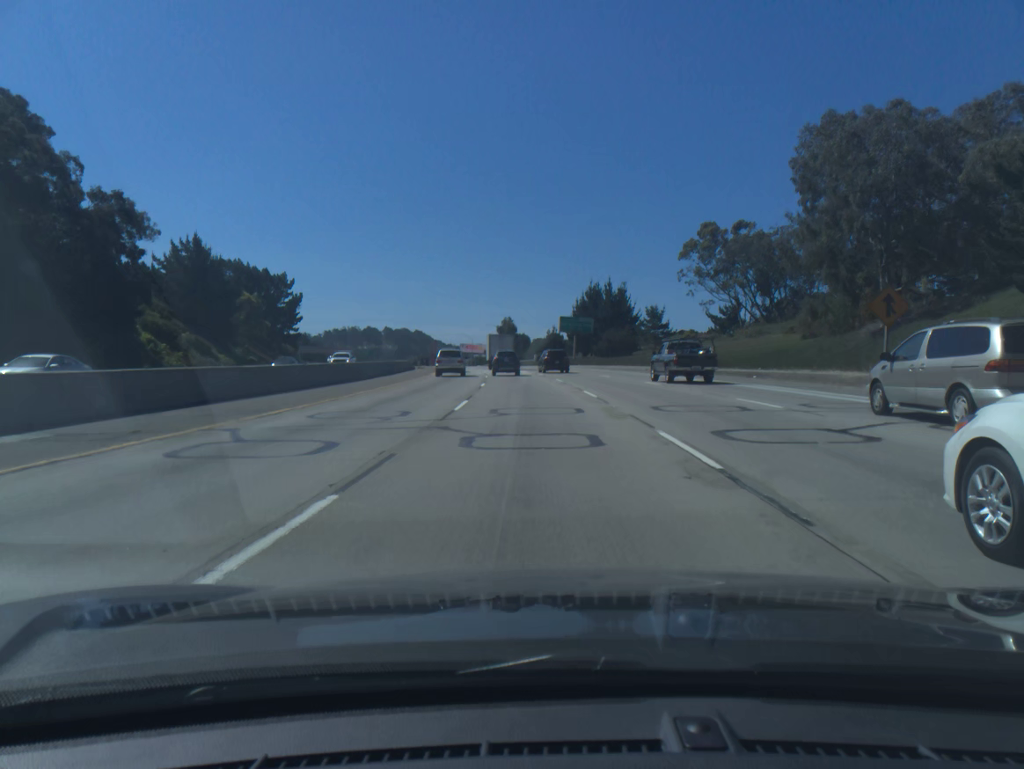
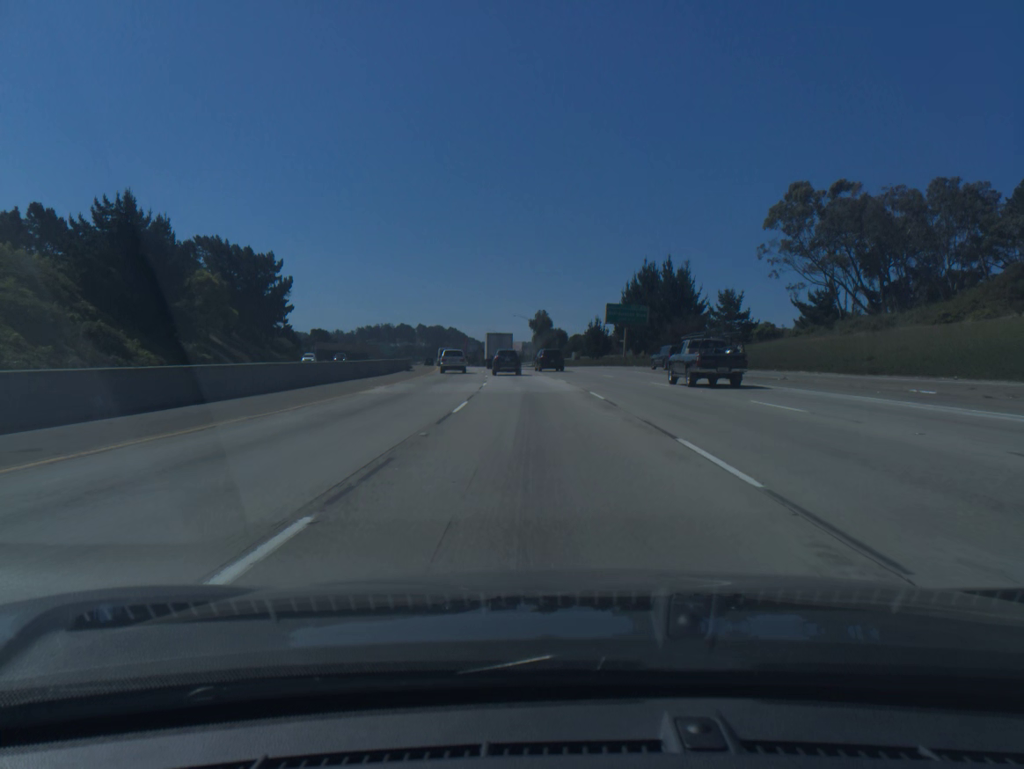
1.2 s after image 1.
(-0.7, +29.9) m; -2°
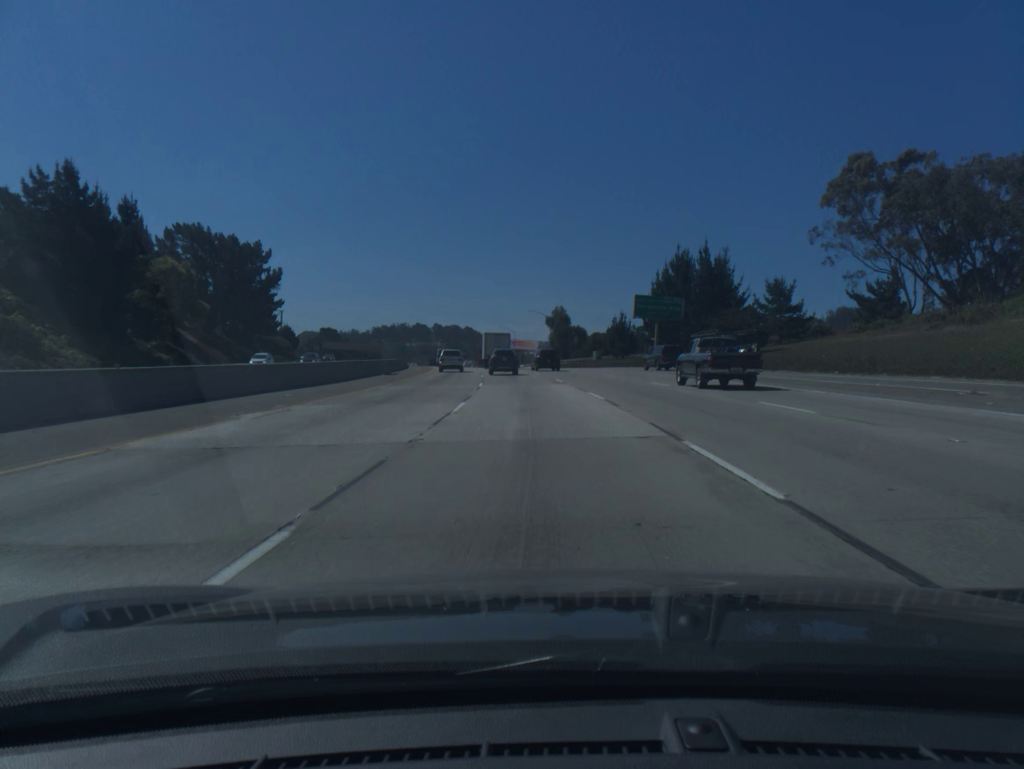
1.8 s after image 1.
(-0.2, +15.1) m; -1°
